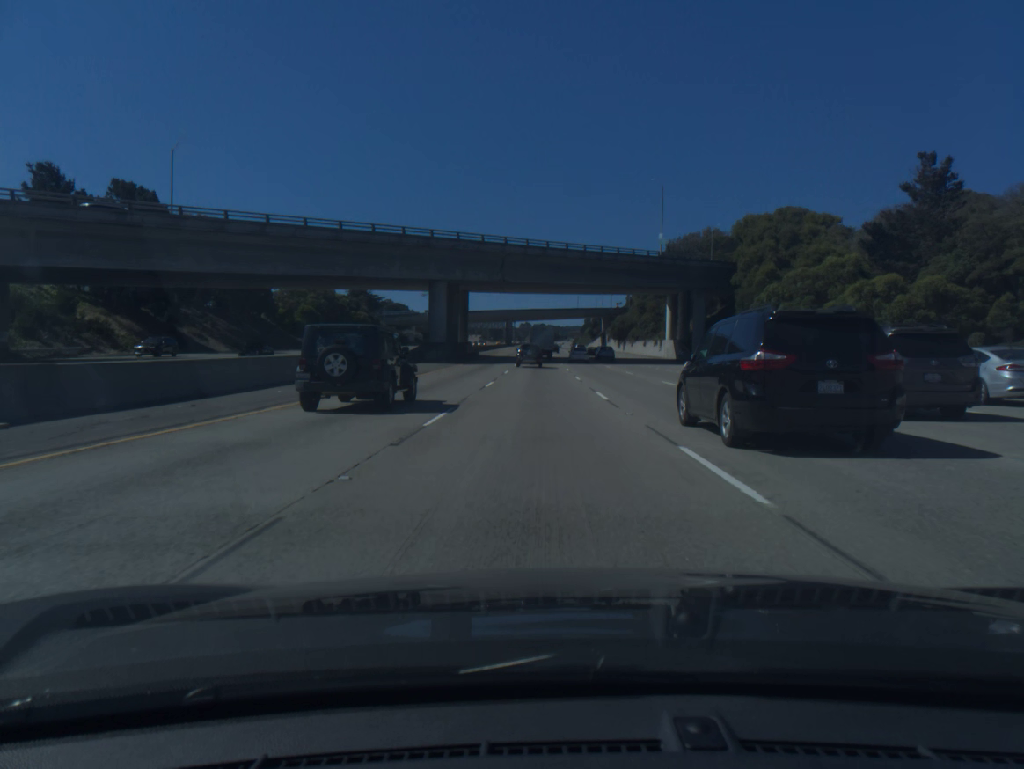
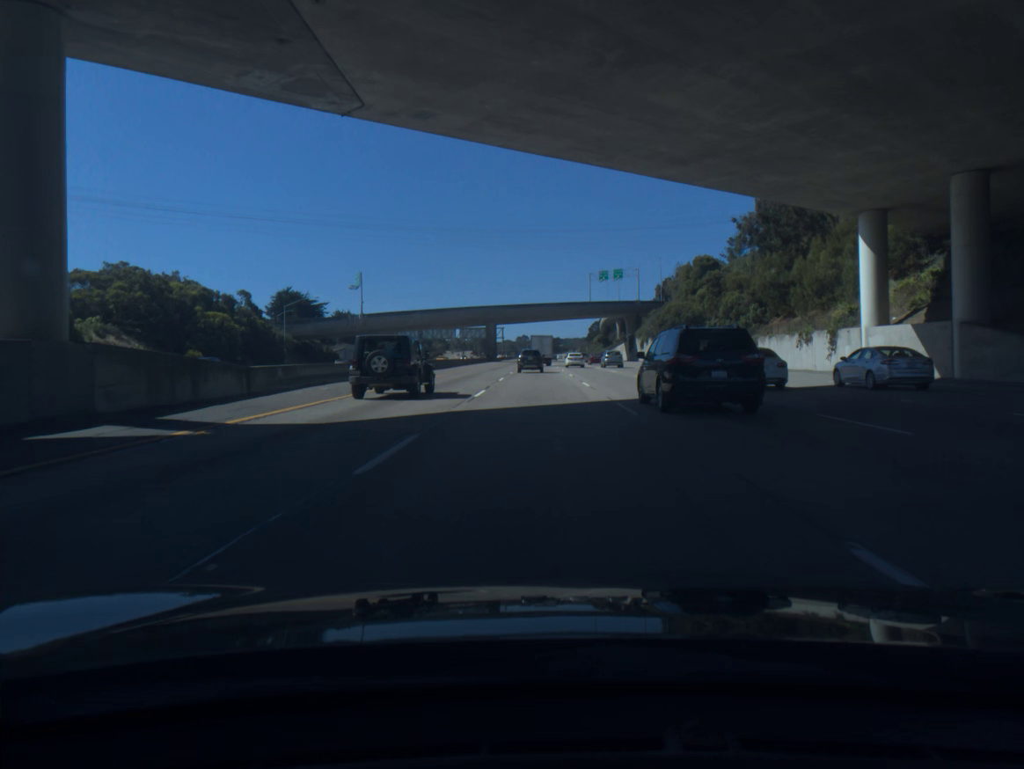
(-0.5, +78.3) m; 0°
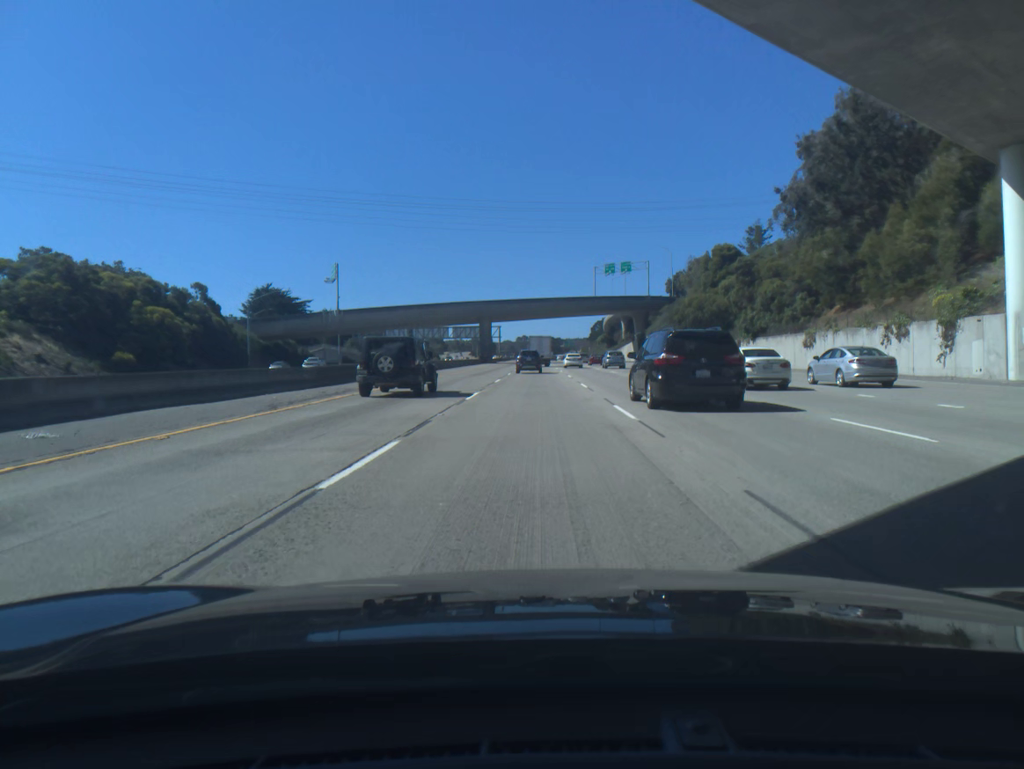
(0.0, +15.5) m; 0°
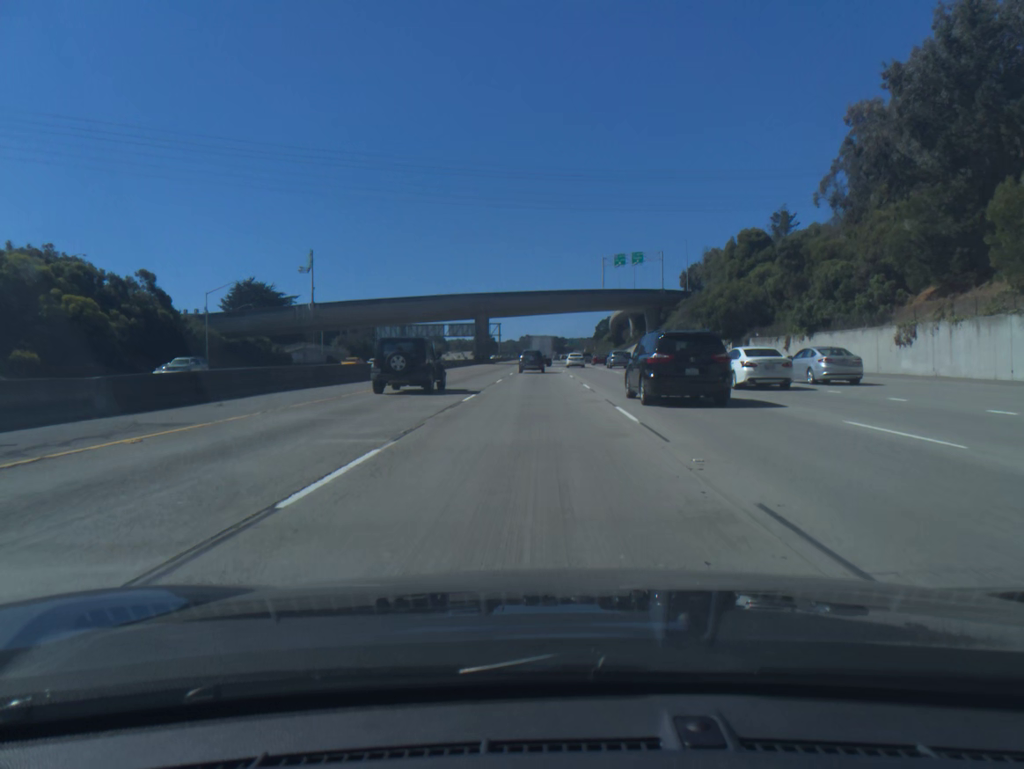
(0.0, +15.4) m; 0°
